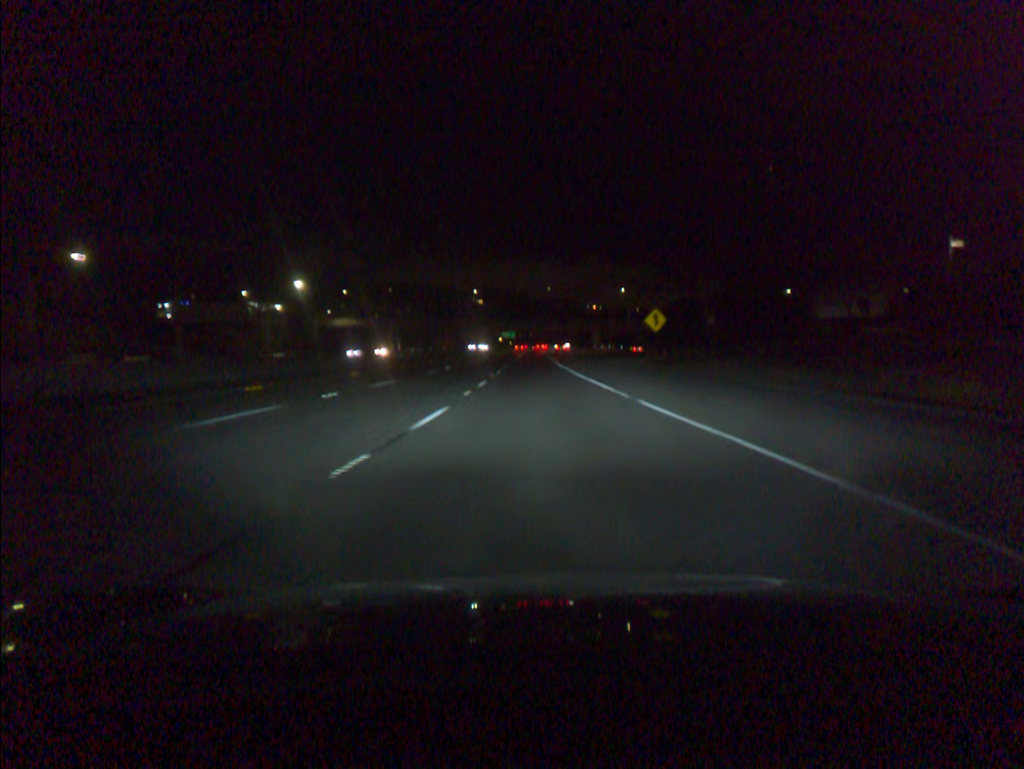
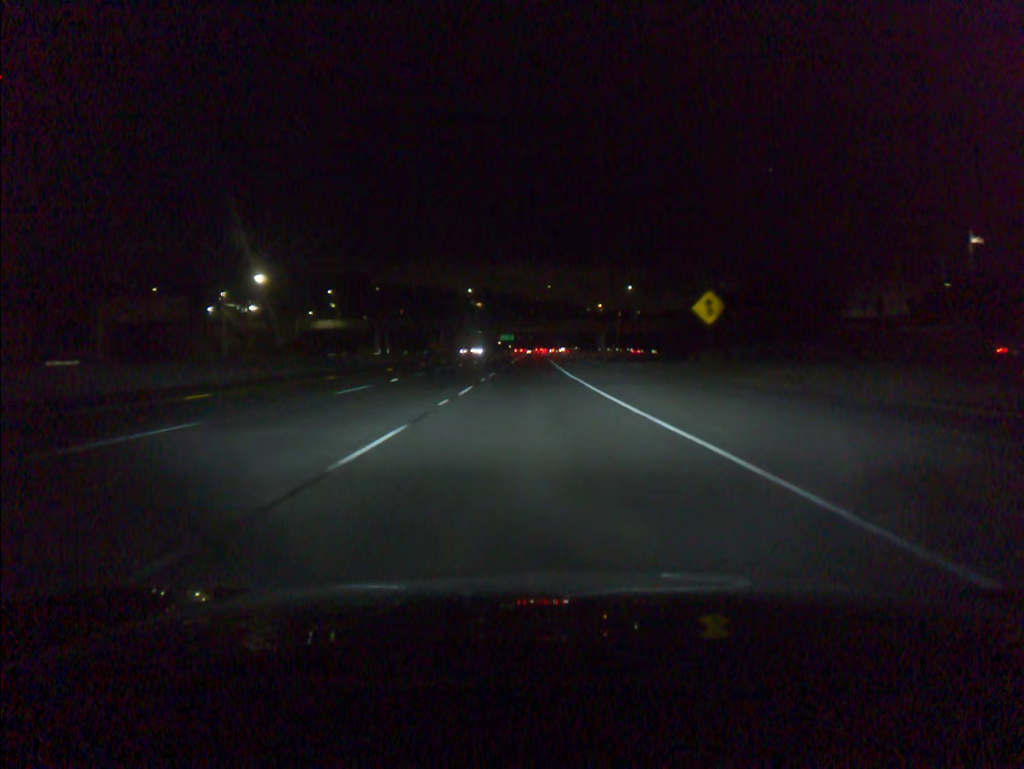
(0.0, +18.3) m; 0°
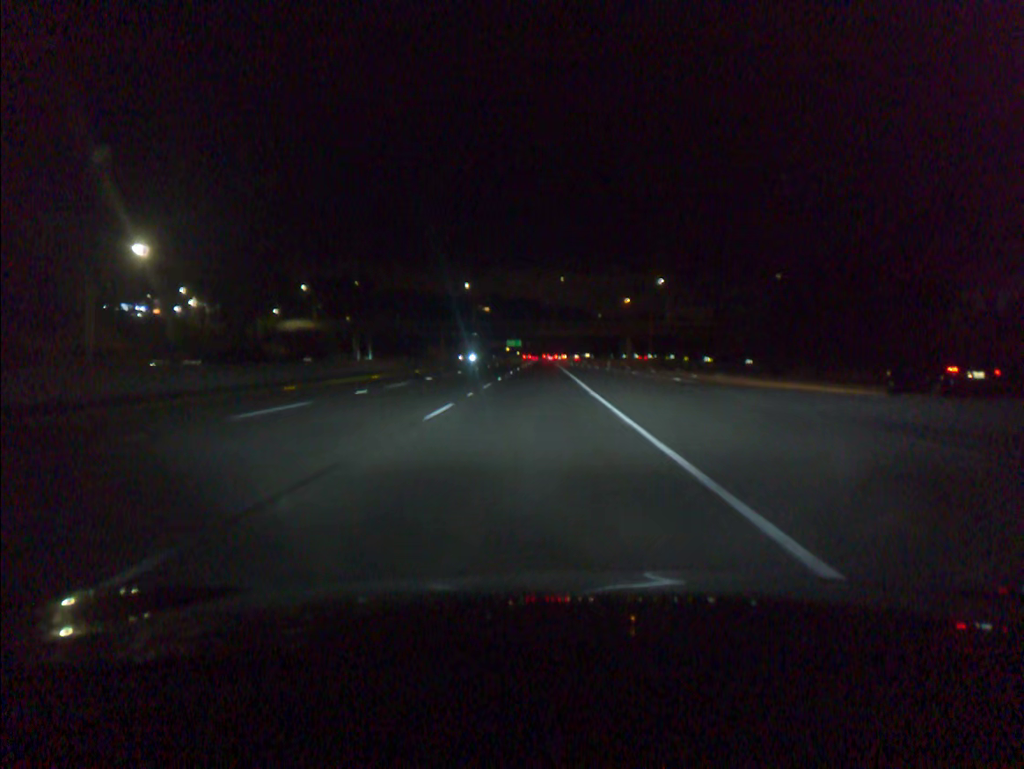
(-0.2, +36.4) m; -1°
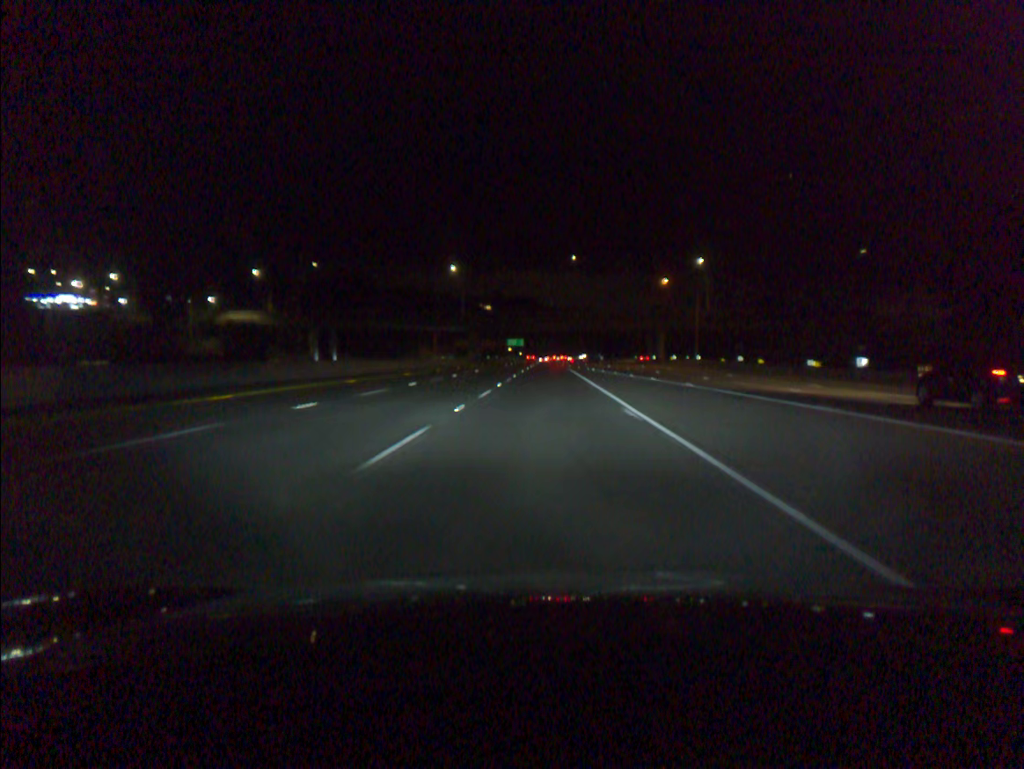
(-0.1, +36.3) m; 0°
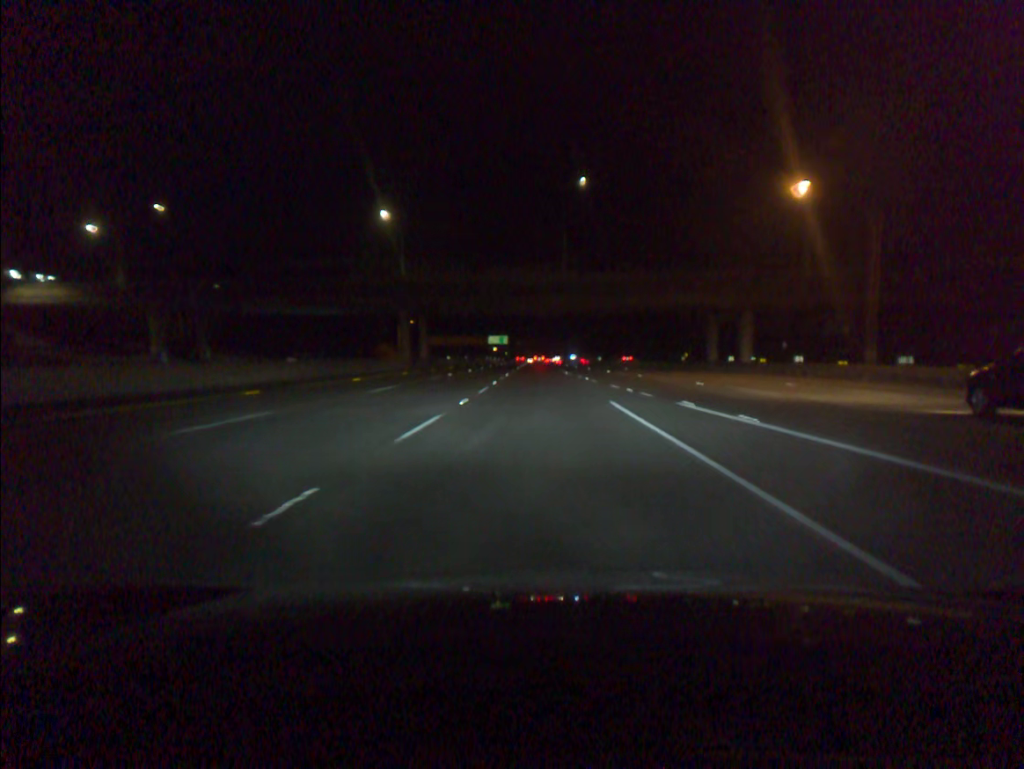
(+0.4, +54.4) m; +1°
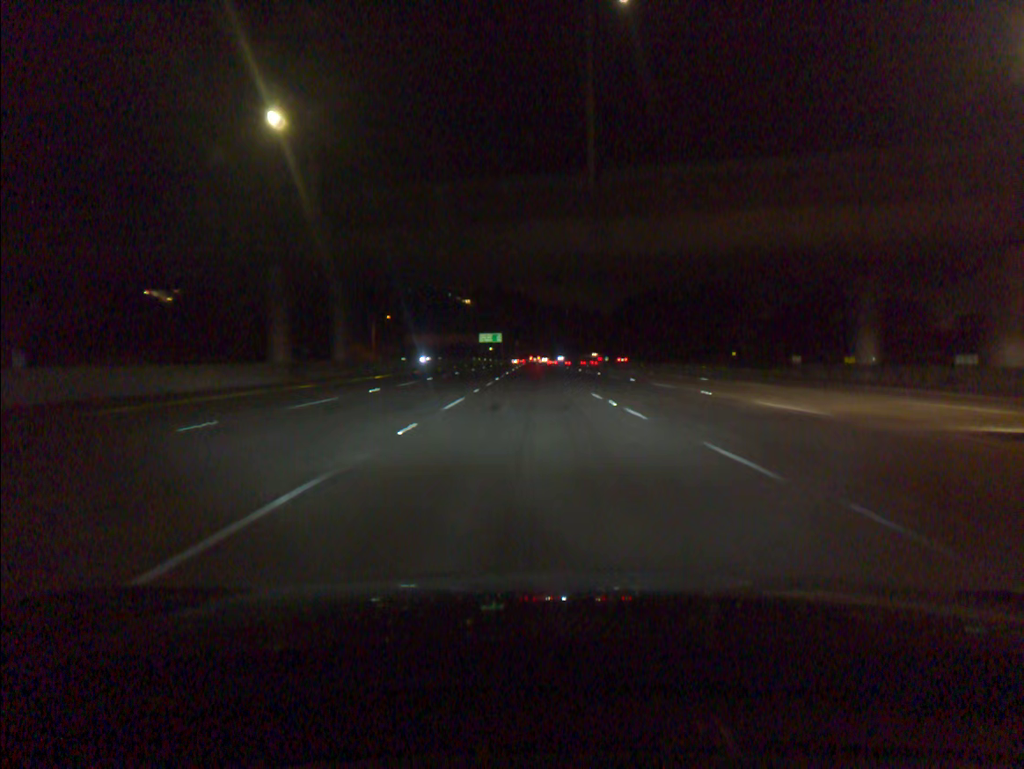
(0.0, +36.4) m; 0°
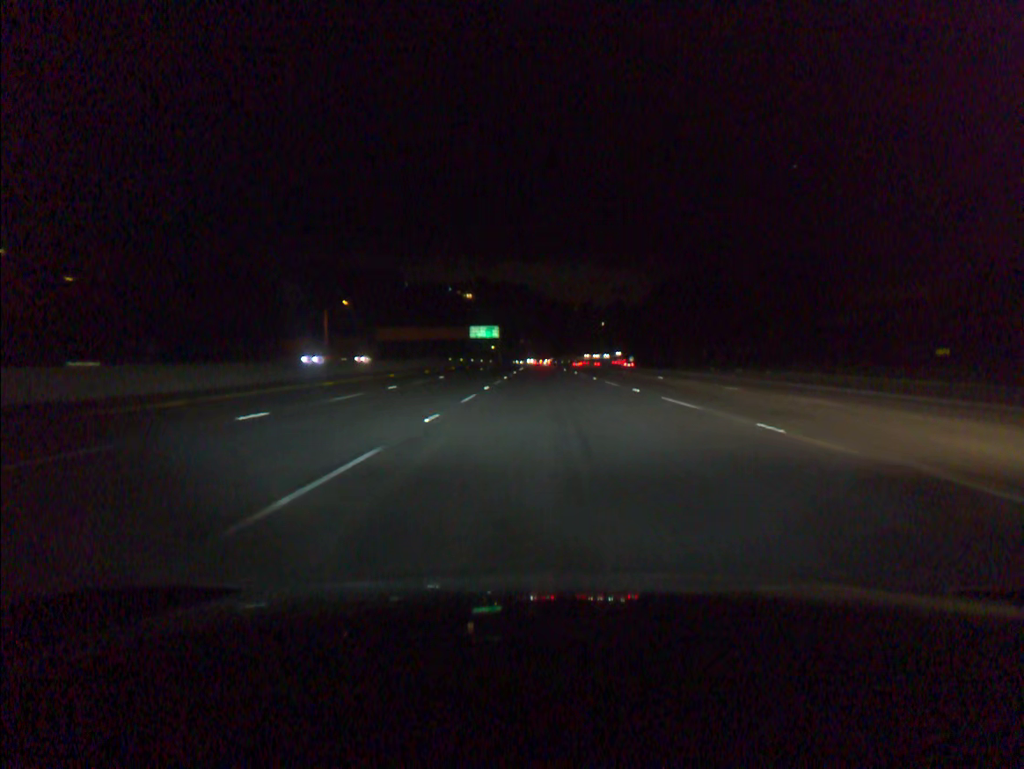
(-0.3, +55.0) m; -1°
